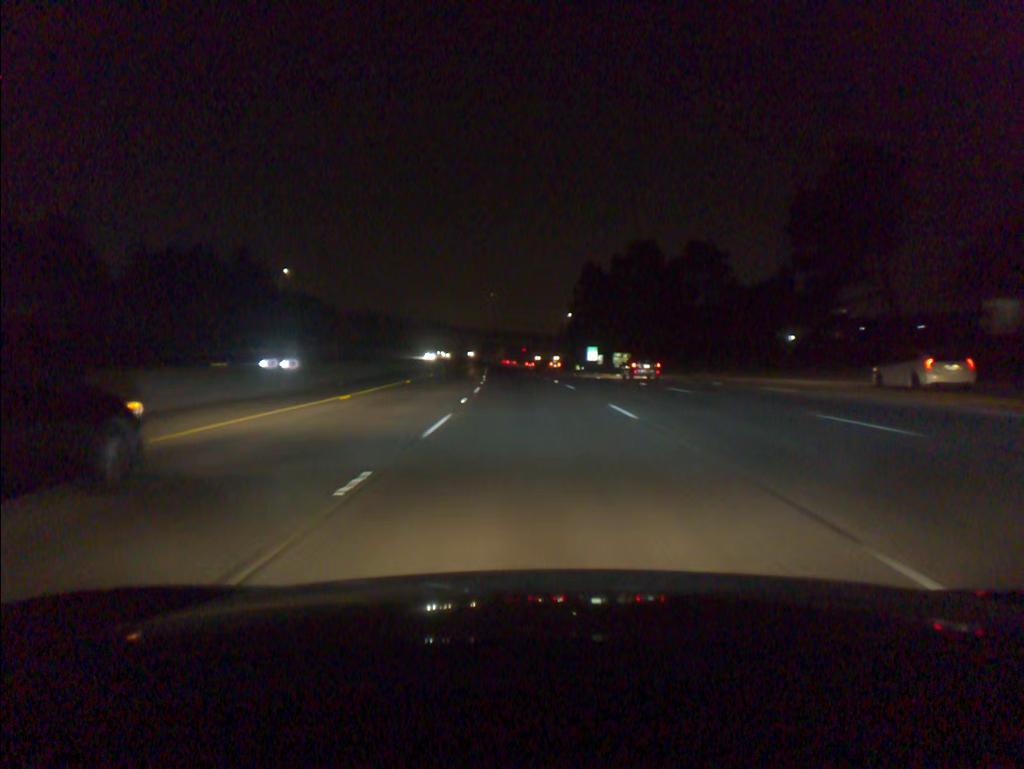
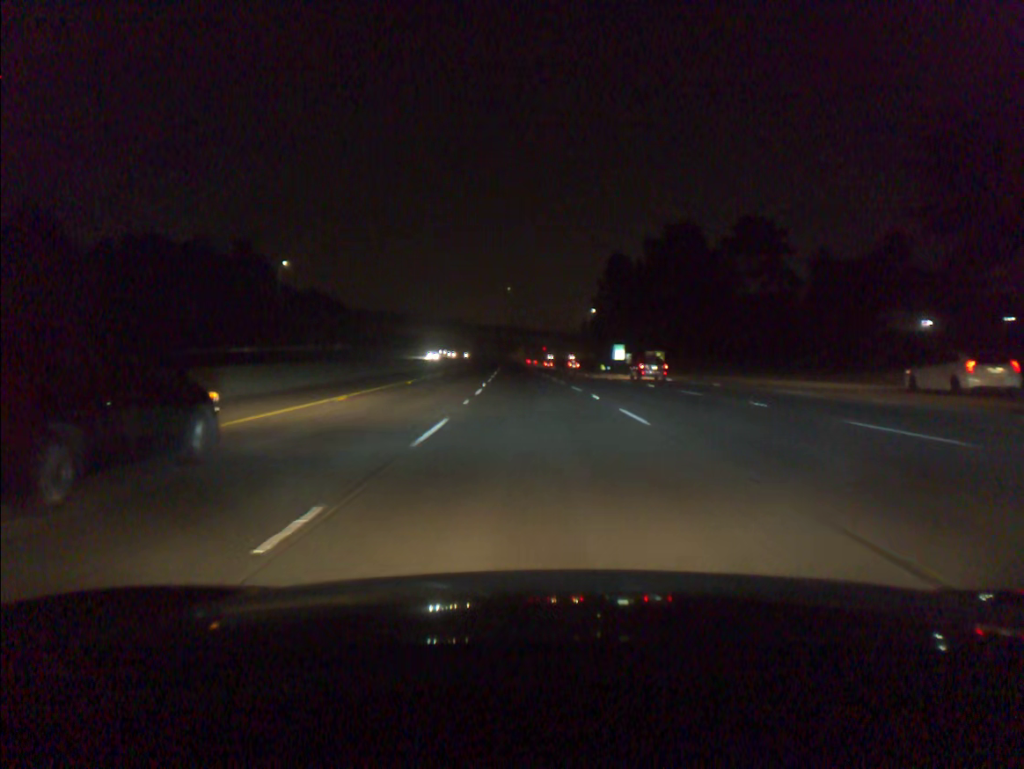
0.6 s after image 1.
(-0.2, +15.8) m; -1°
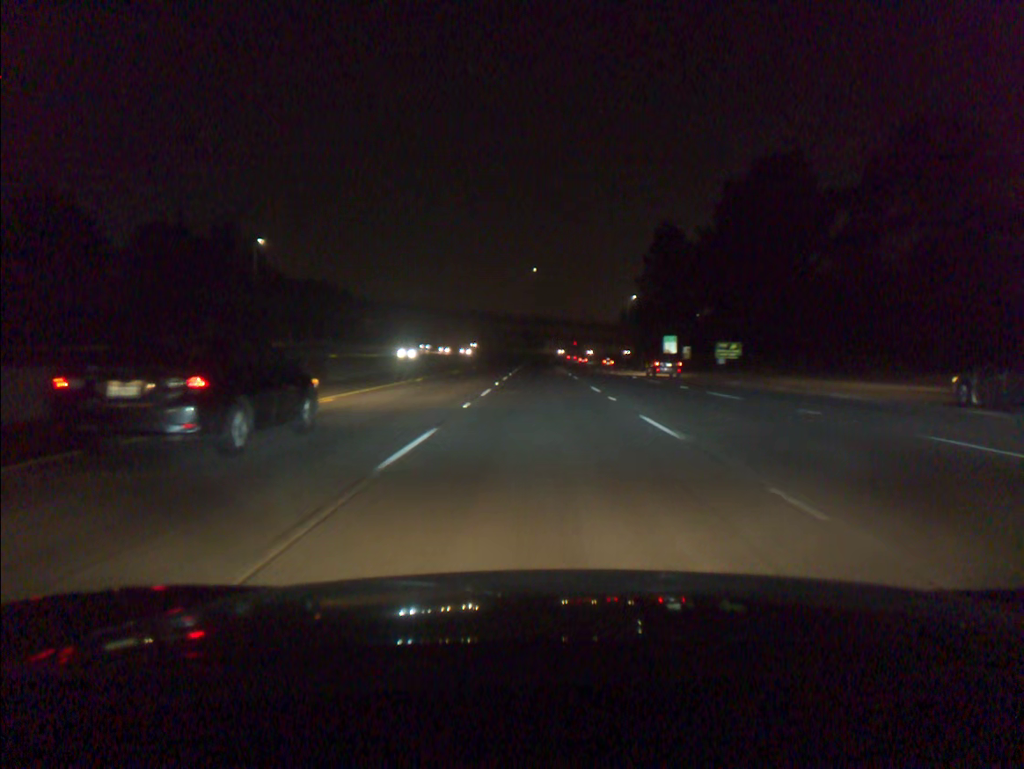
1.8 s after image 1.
(-0.7, +31.8) m; -2°
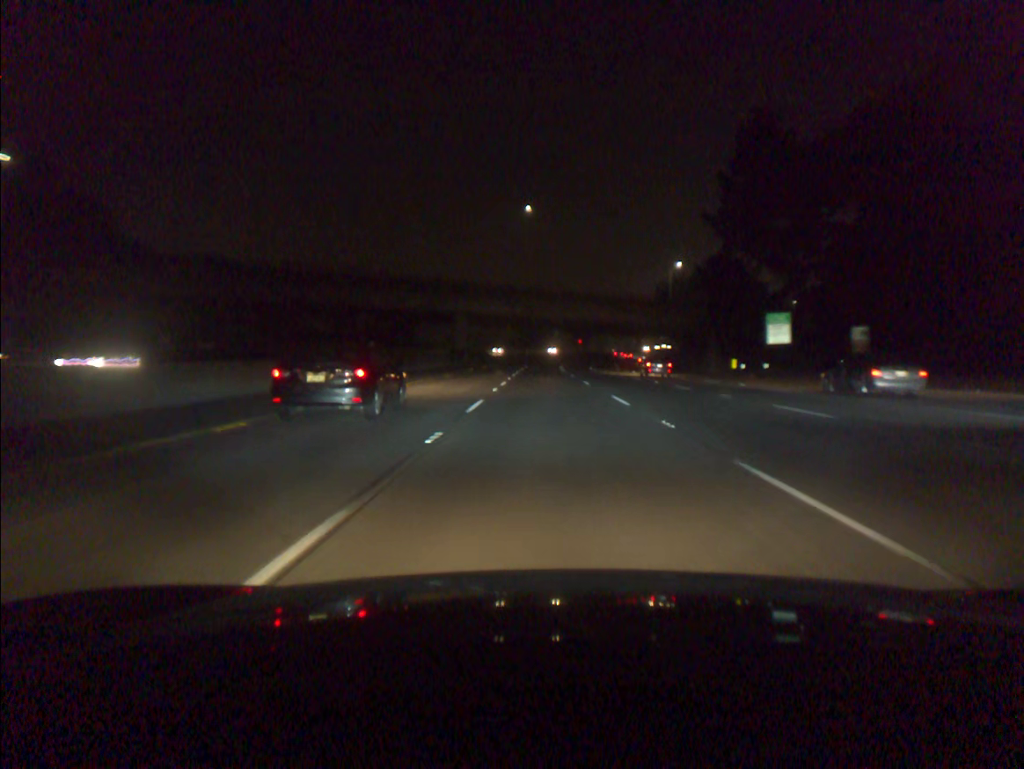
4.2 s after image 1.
(-0.3, +64.7) m; 0°
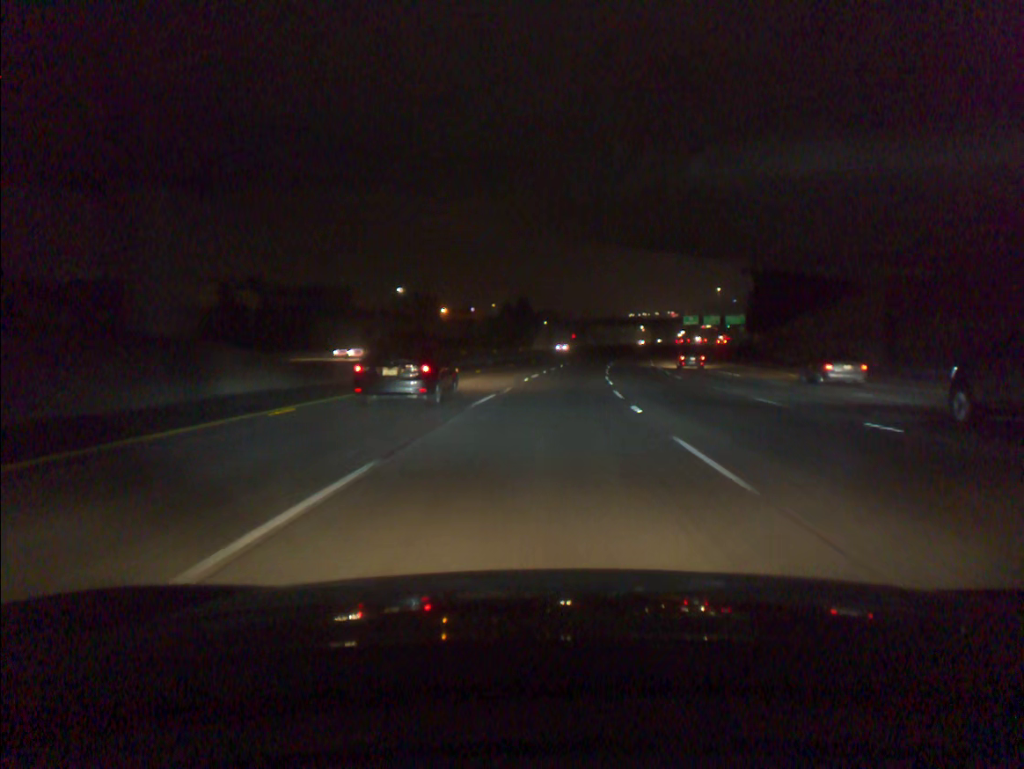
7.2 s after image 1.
(+0.4, +84.9) m; +1°
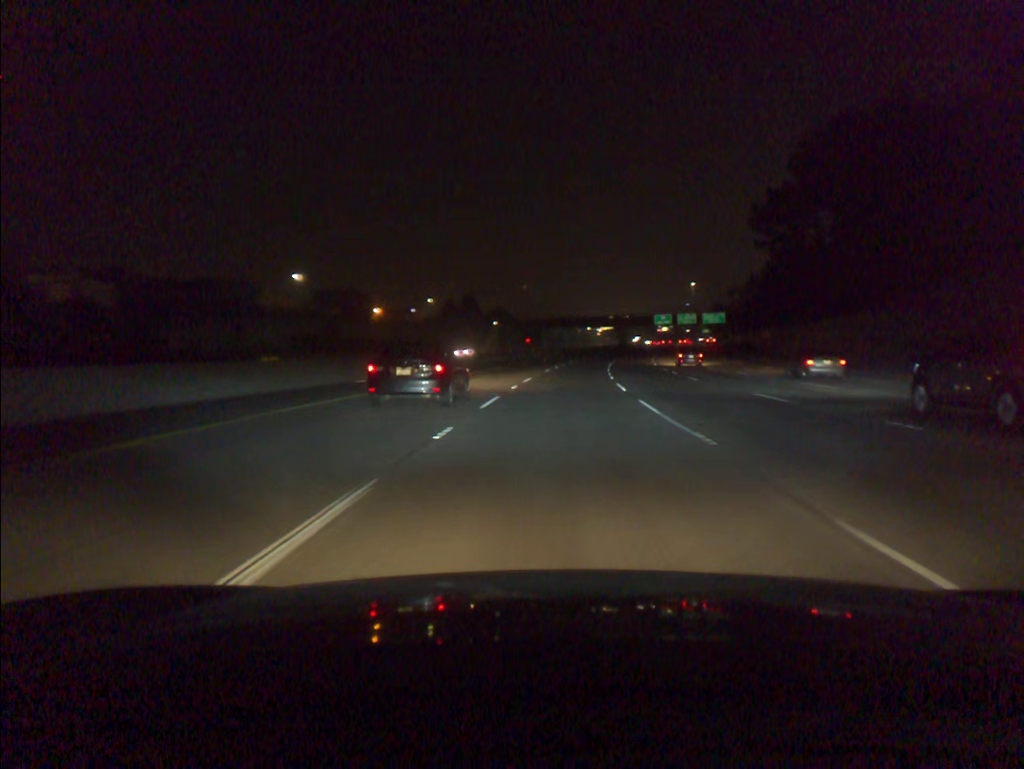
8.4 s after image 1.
(+0.9, +35.1) m; +3°
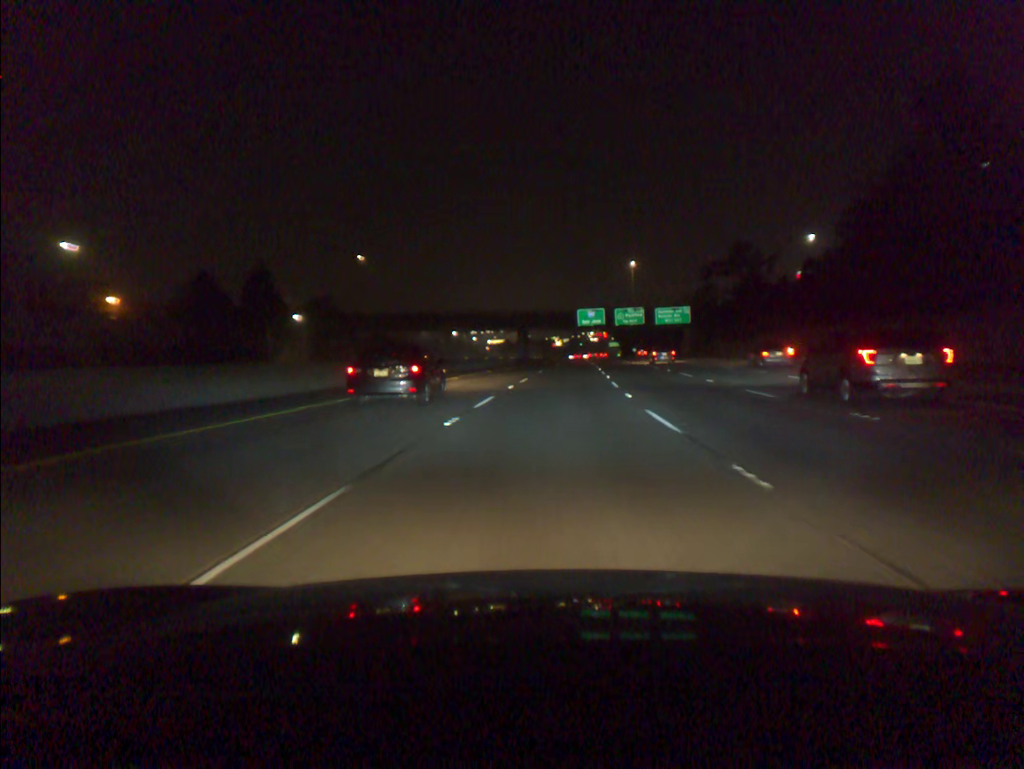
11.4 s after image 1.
(+6.7, +87.0) m; +8°
